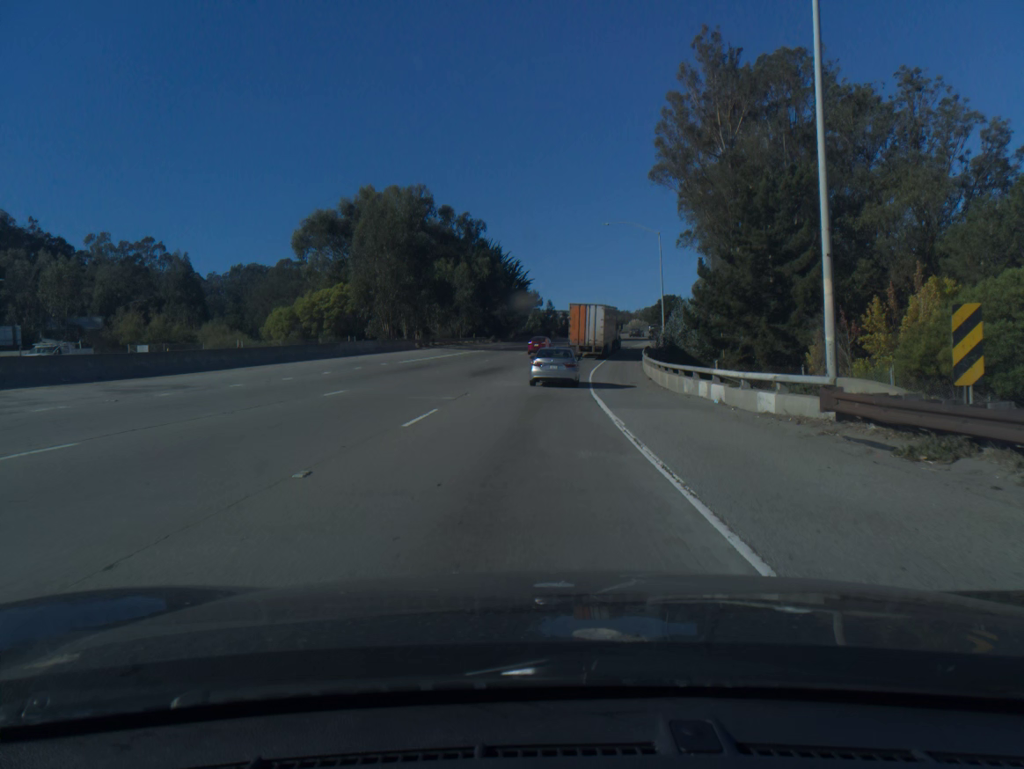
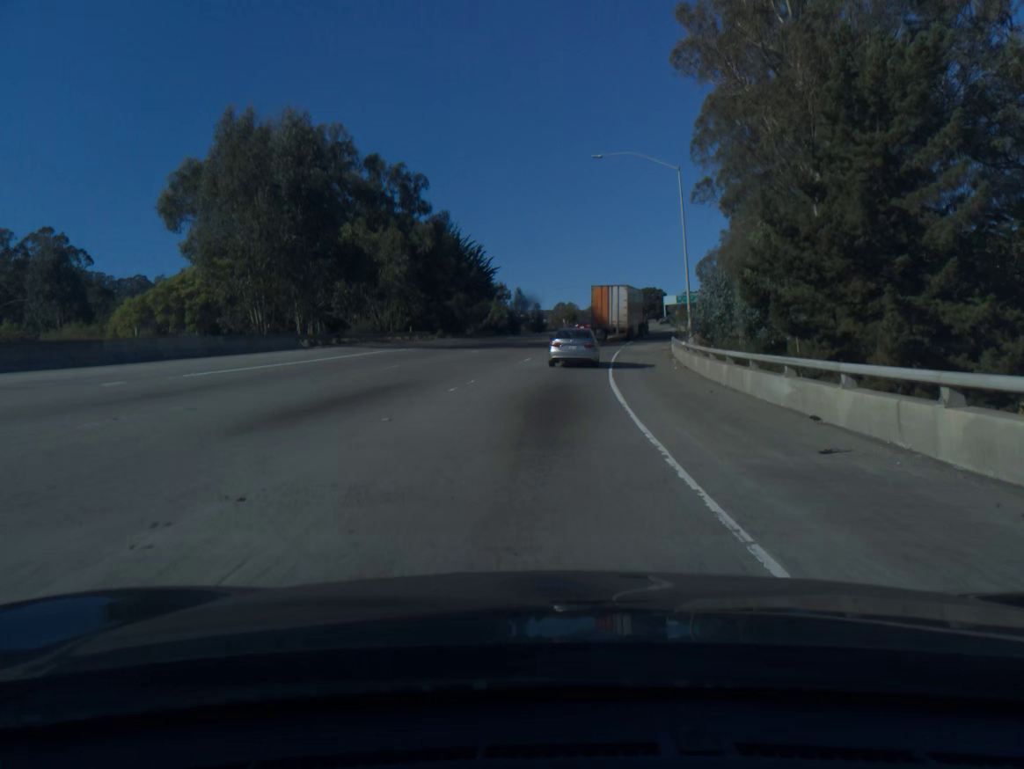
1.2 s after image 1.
(+0.3, +24.7) m; +2°
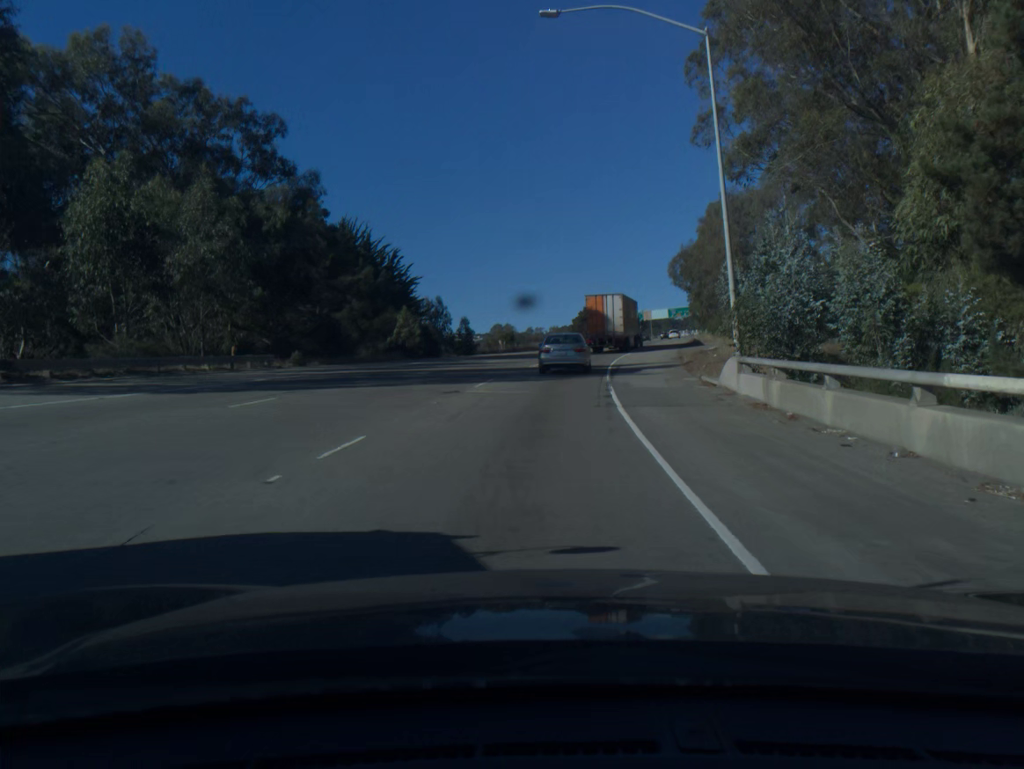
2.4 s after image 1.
(+0.9, +24.3) m; +4°
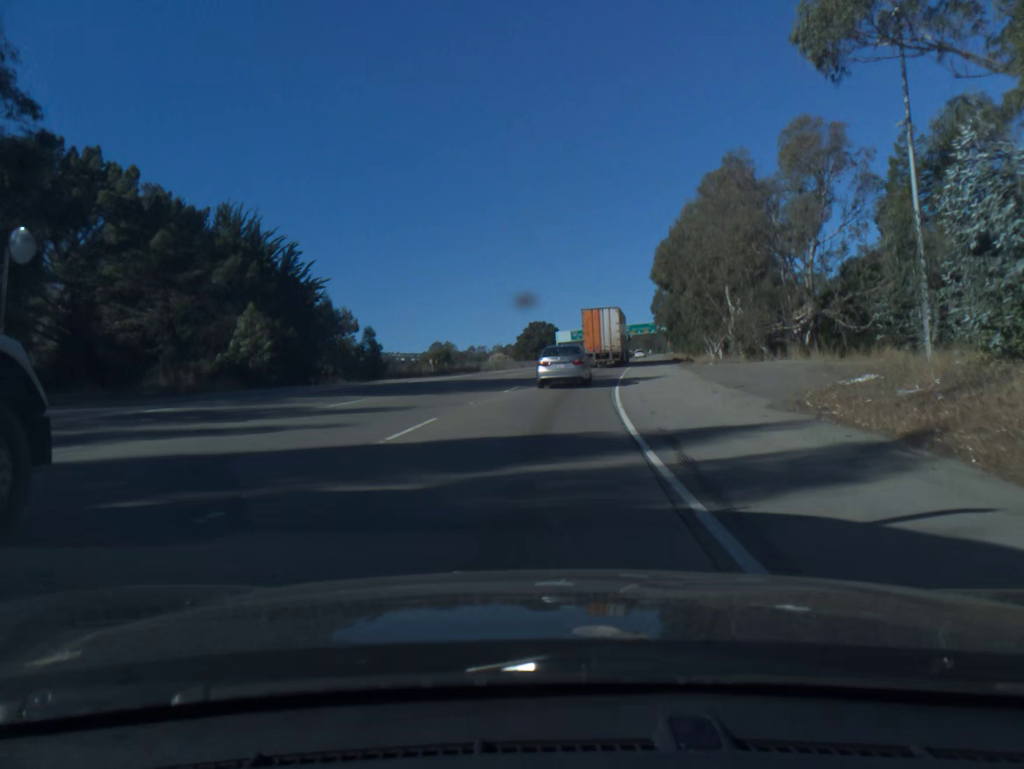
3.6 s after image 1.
(+0.8, +24.0) m; +4°
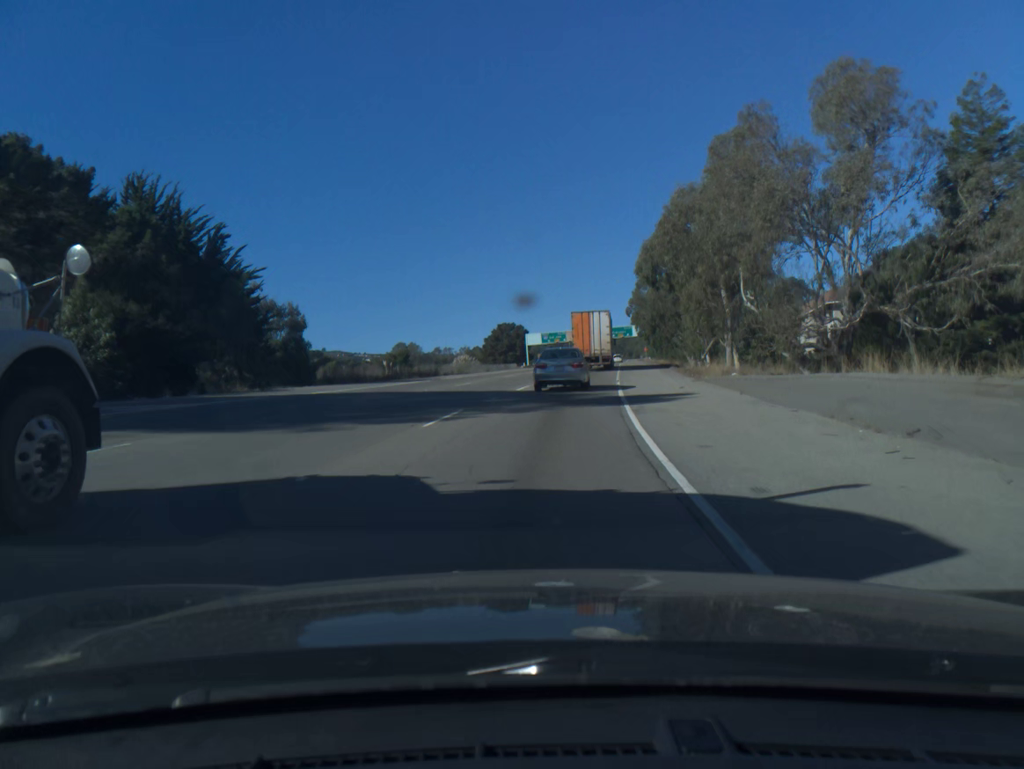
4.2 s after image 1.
(+0.2, +11.9) m; +2°
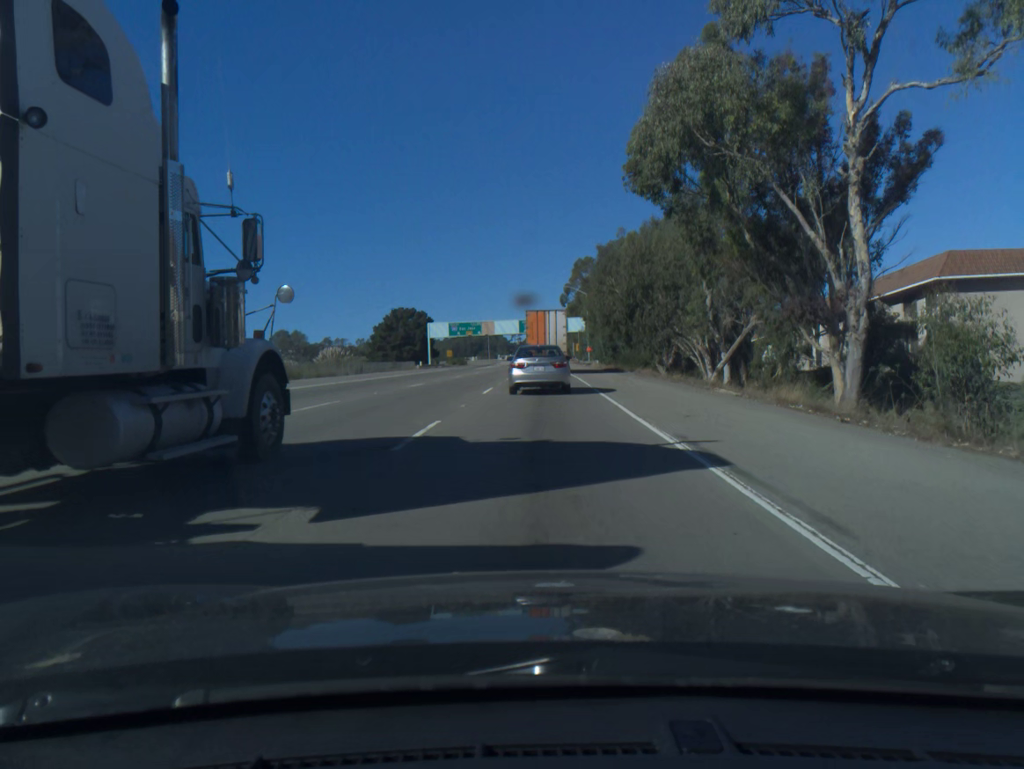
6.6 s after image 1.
(+2.8, +46.7) m; +6°
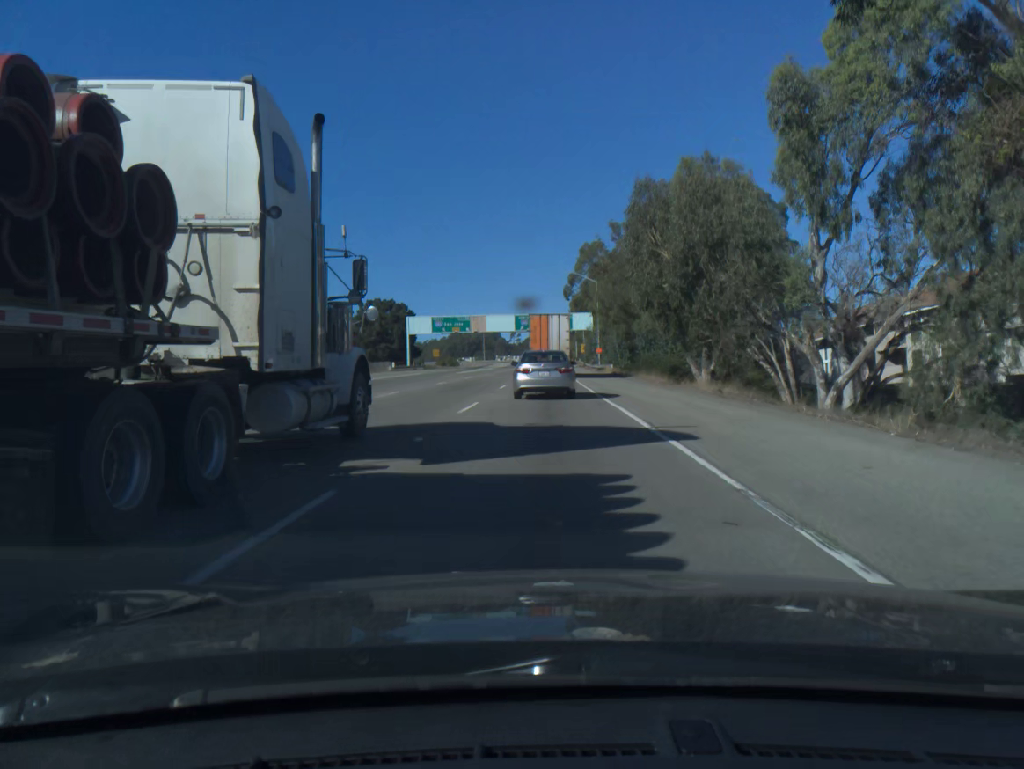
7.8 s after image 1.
(0.0, +21.7) m; 0°
